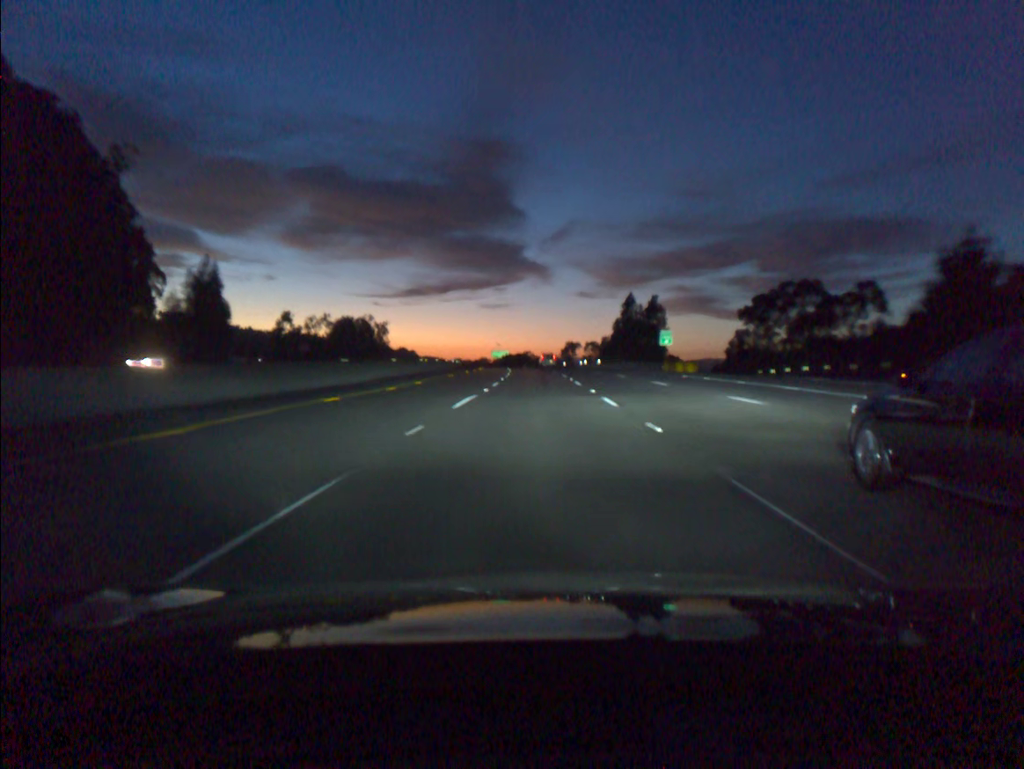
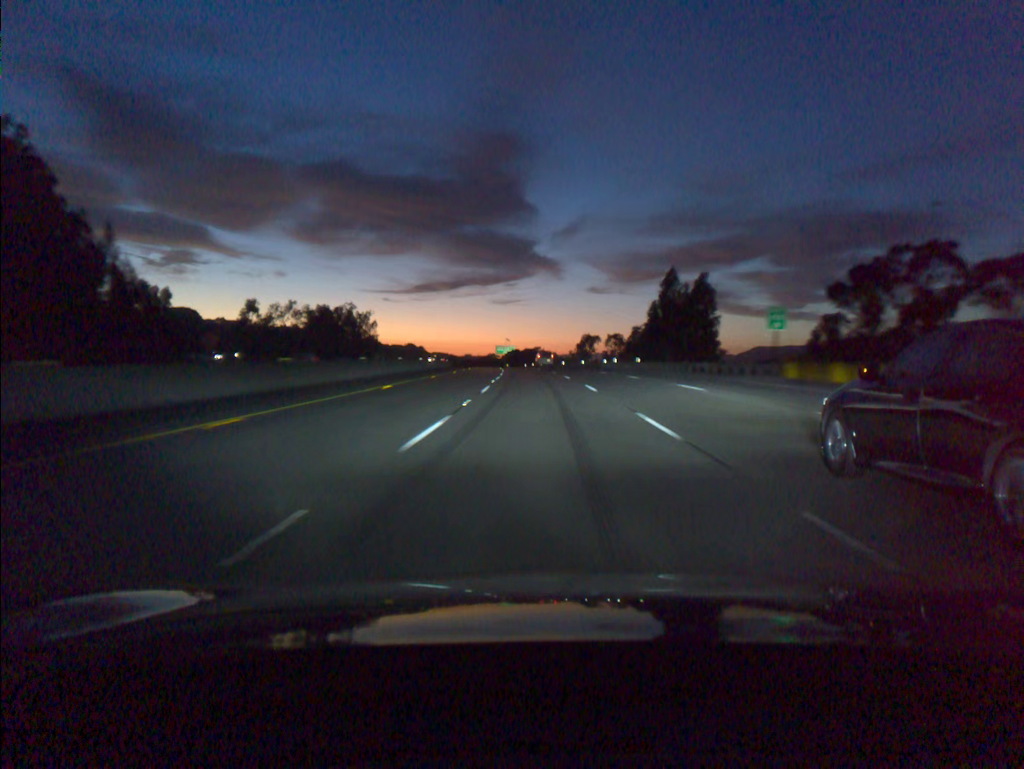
(-0.2, +36.5) m; -1°
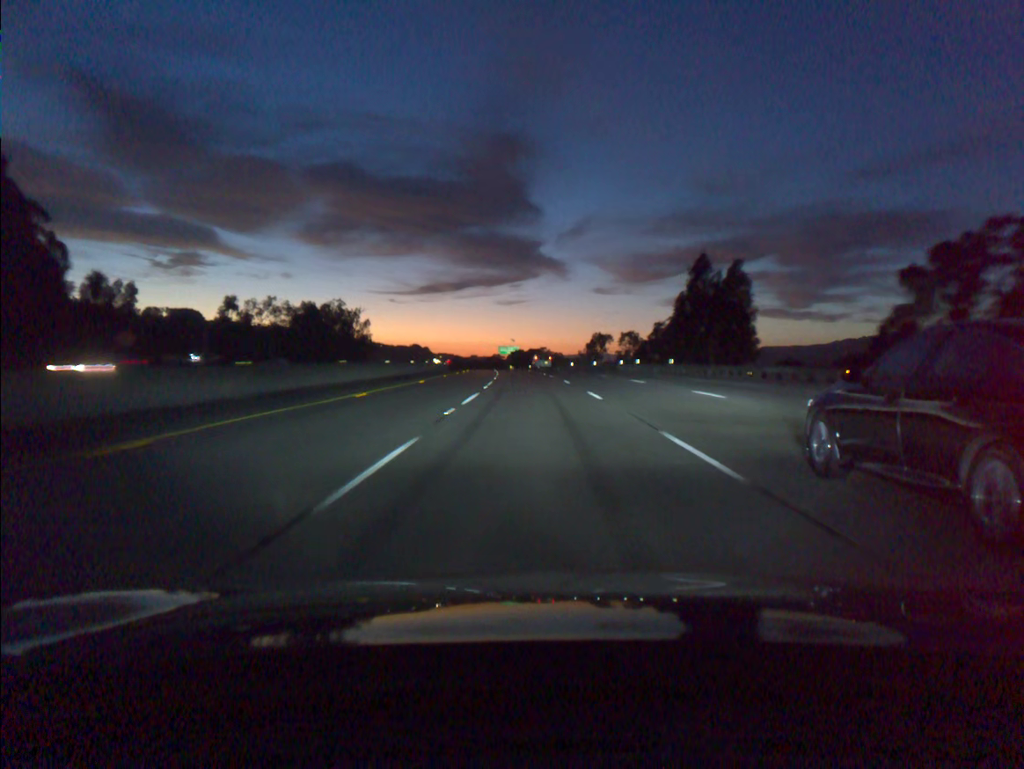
(-0.1, +18.0) m; 0°
